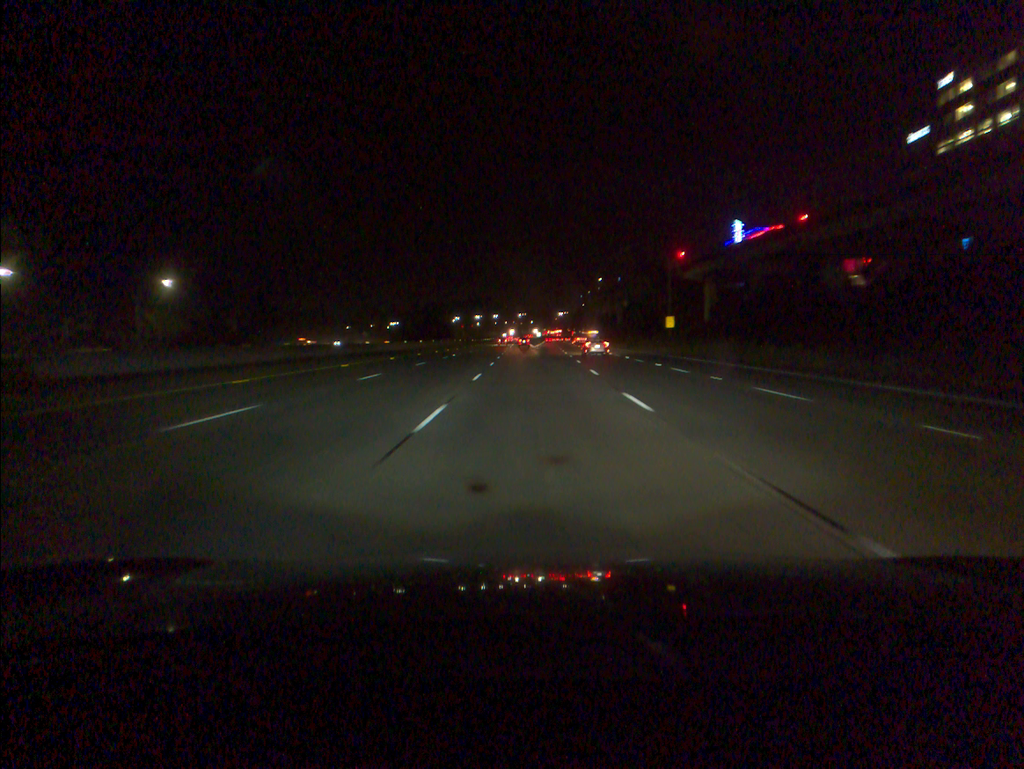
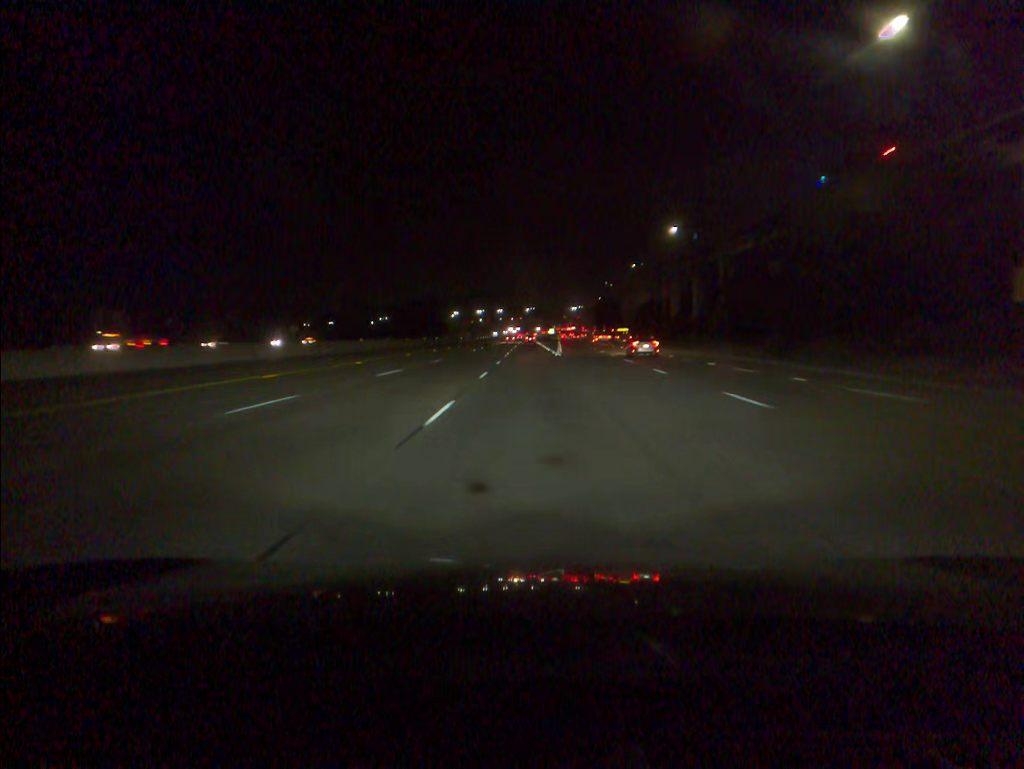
(-0.3, +70.7) m; 0°
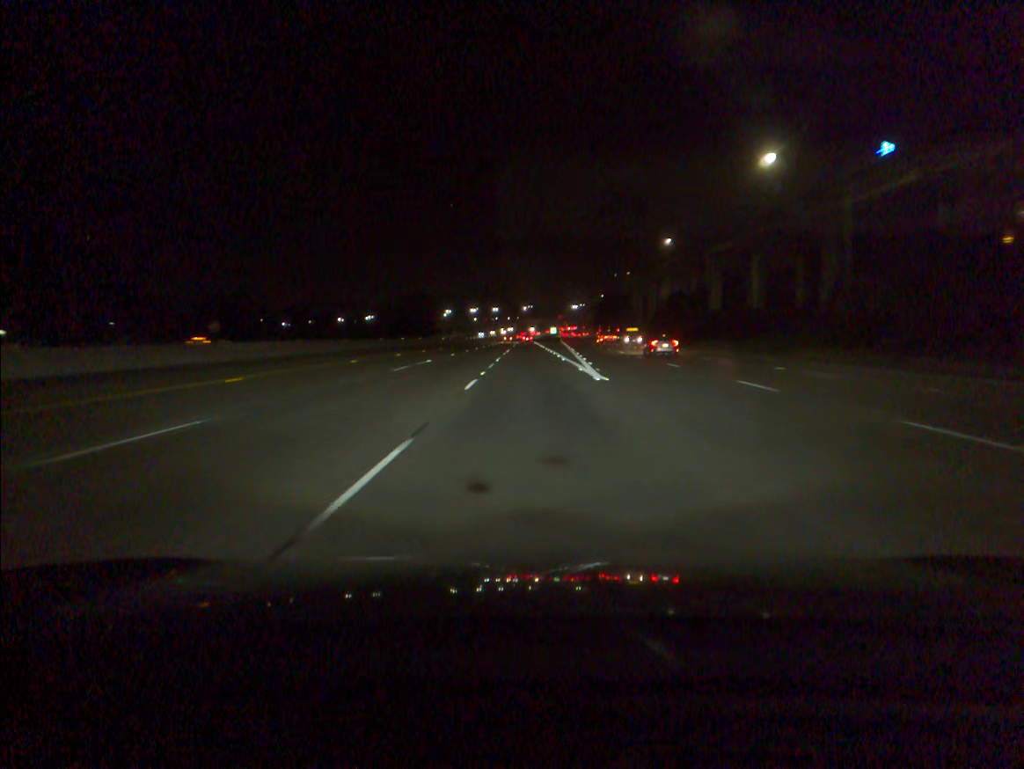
(+0.1, +35.2) m; 0°
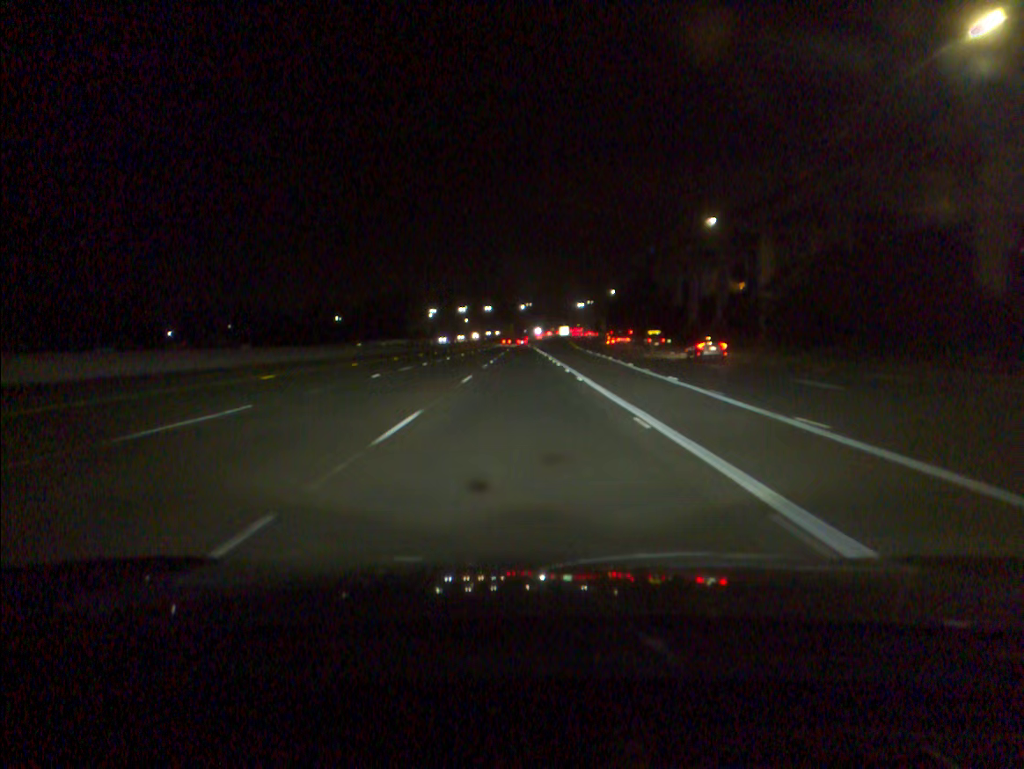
(+0.4, +70.2) m; 0°
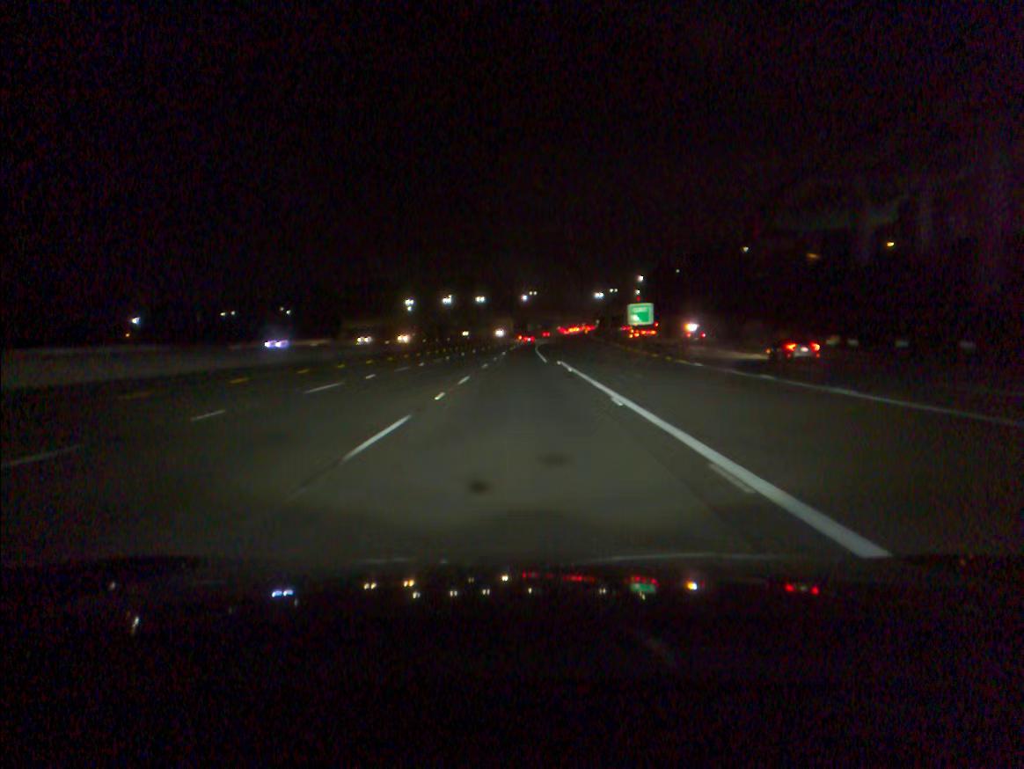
(-0.3, +88.3) m; 0°
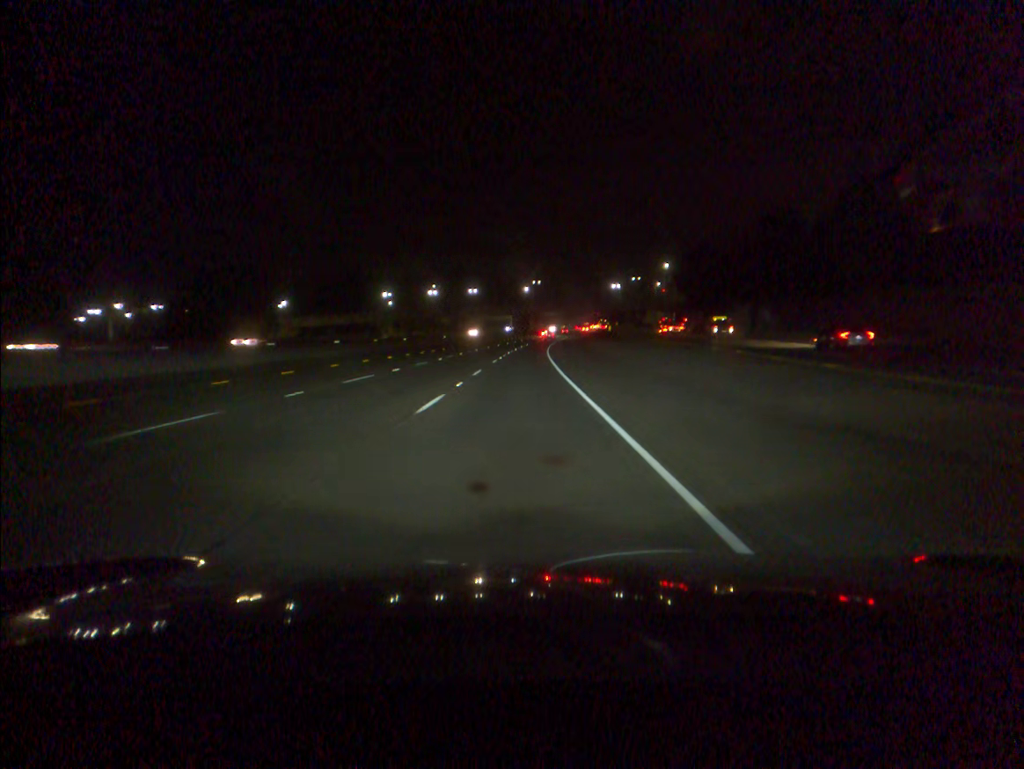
(0.0, +53.2) m; 0°
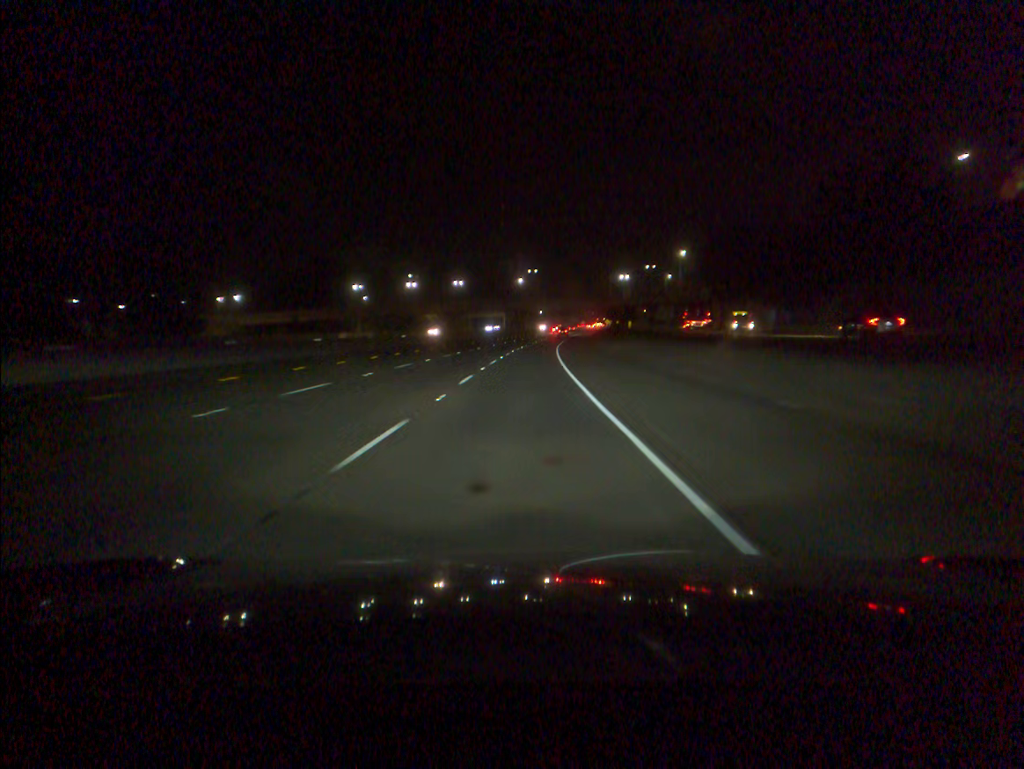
(+0.1, +35.5) m; 0°
